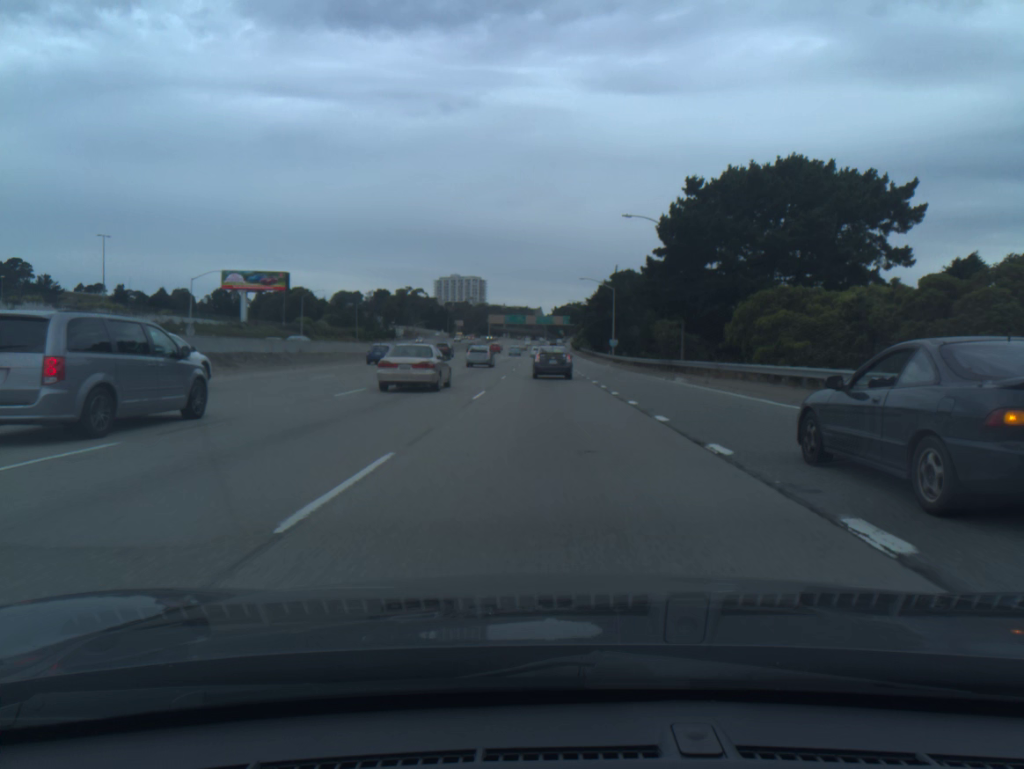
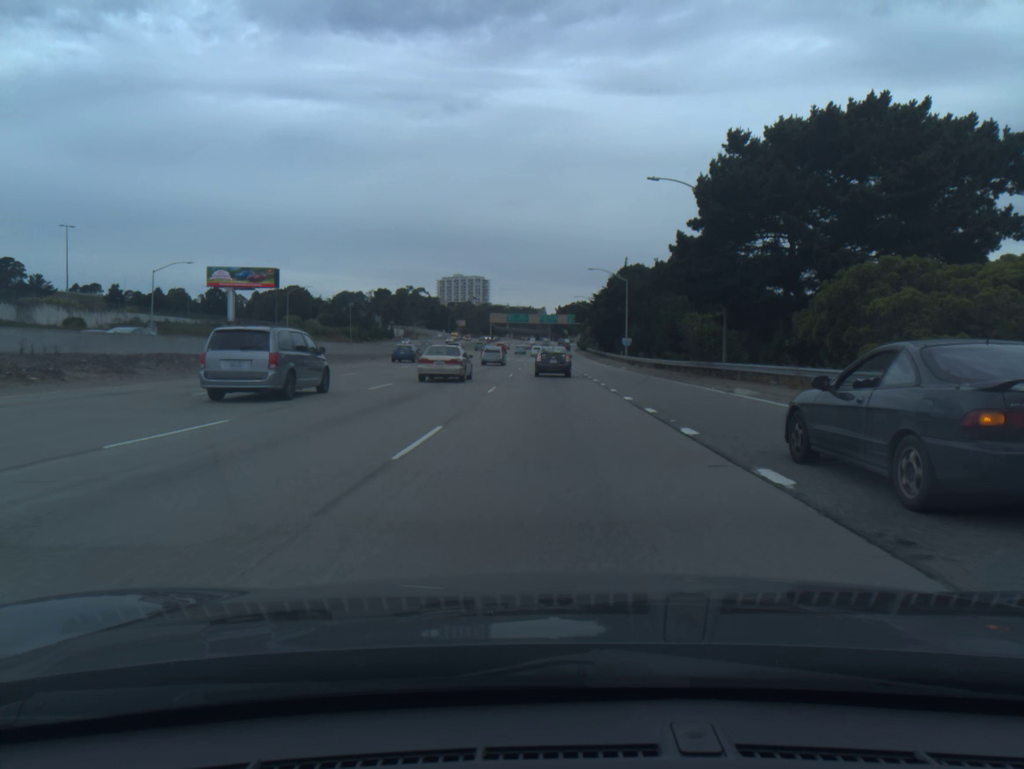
(0.0, +11.3) m; 0°
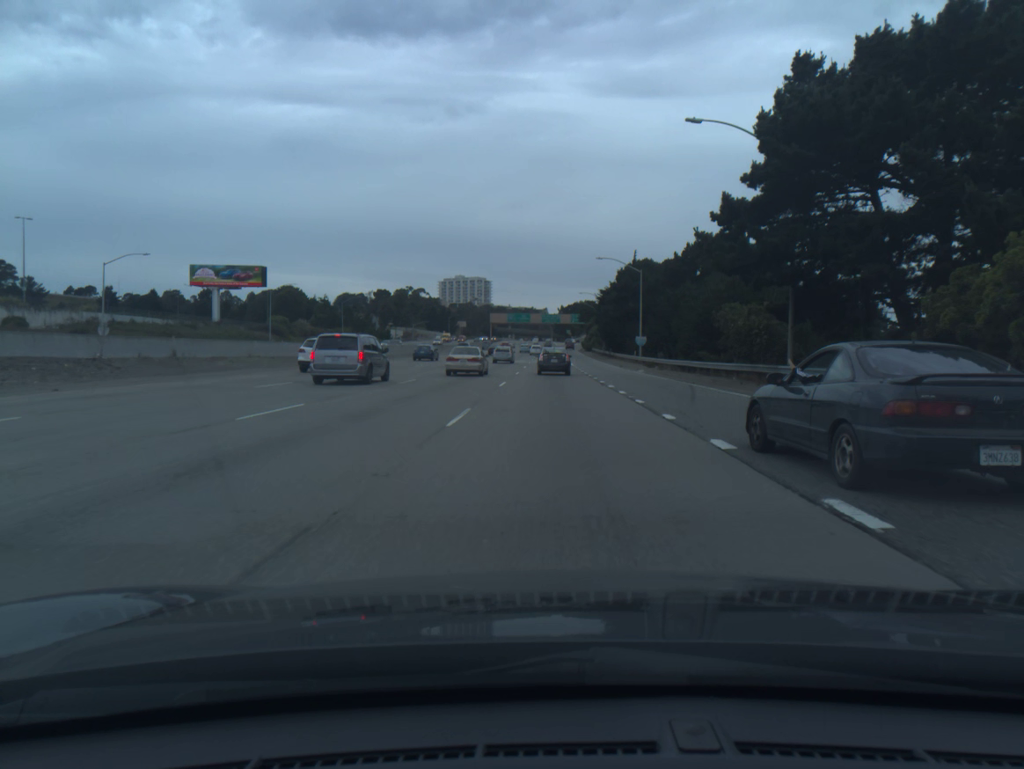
(0.0, +10.7) m; 0°
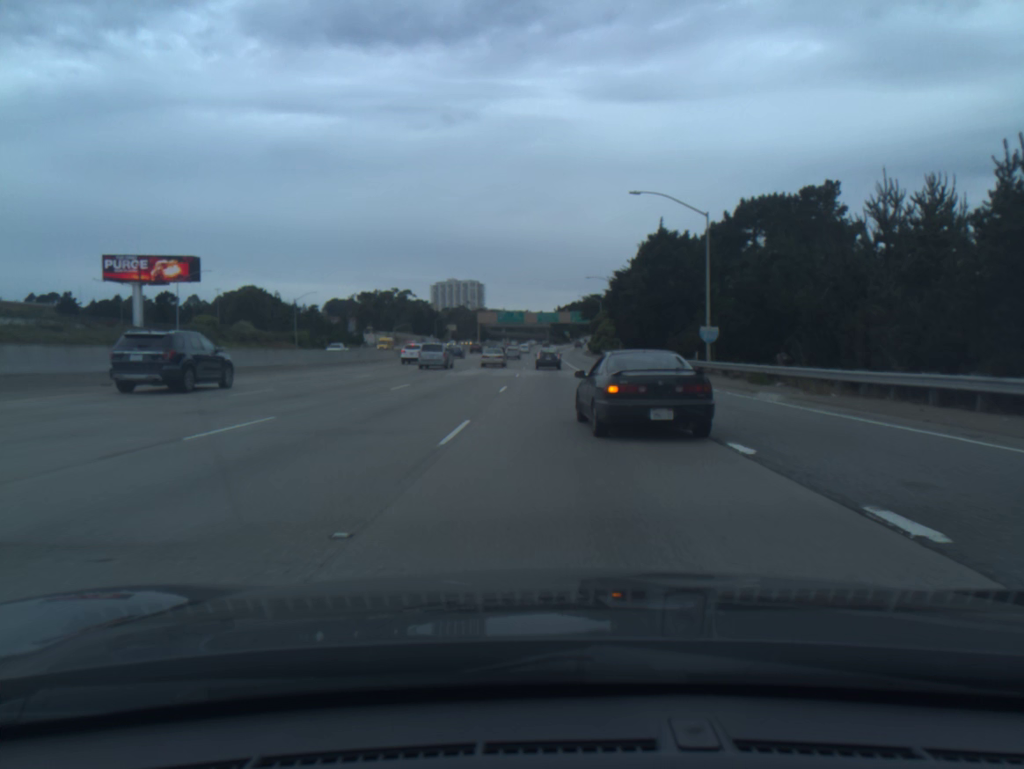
(-0.1, +31.5) m; 0°
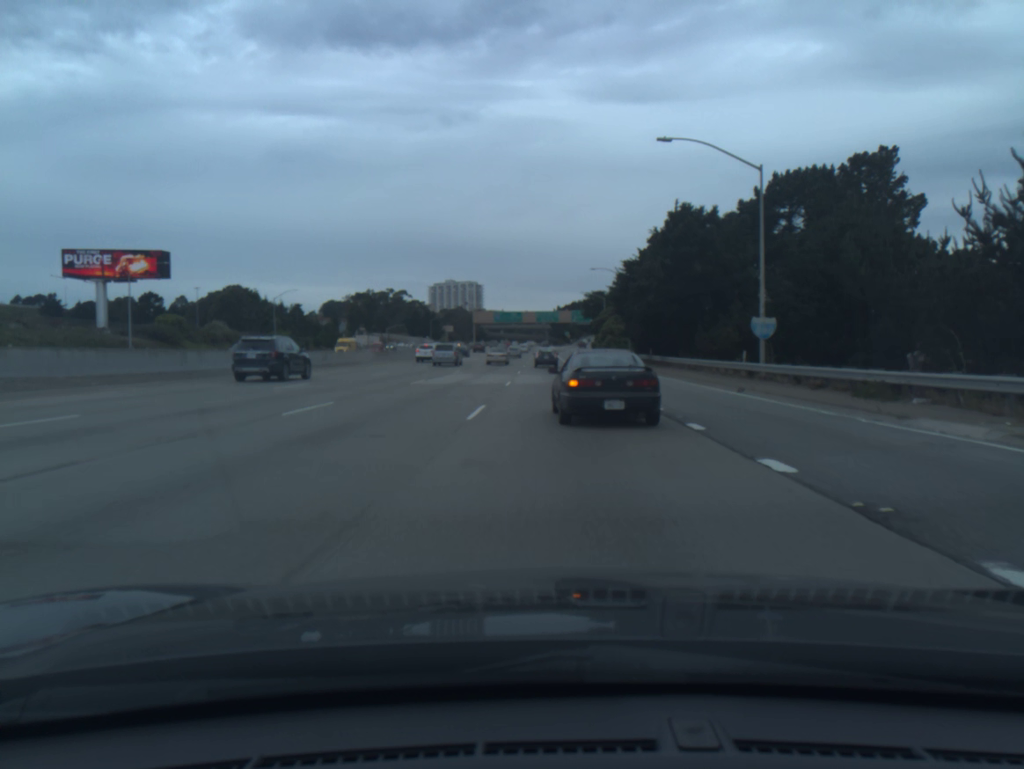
(0.0, +10.7) m; 0°
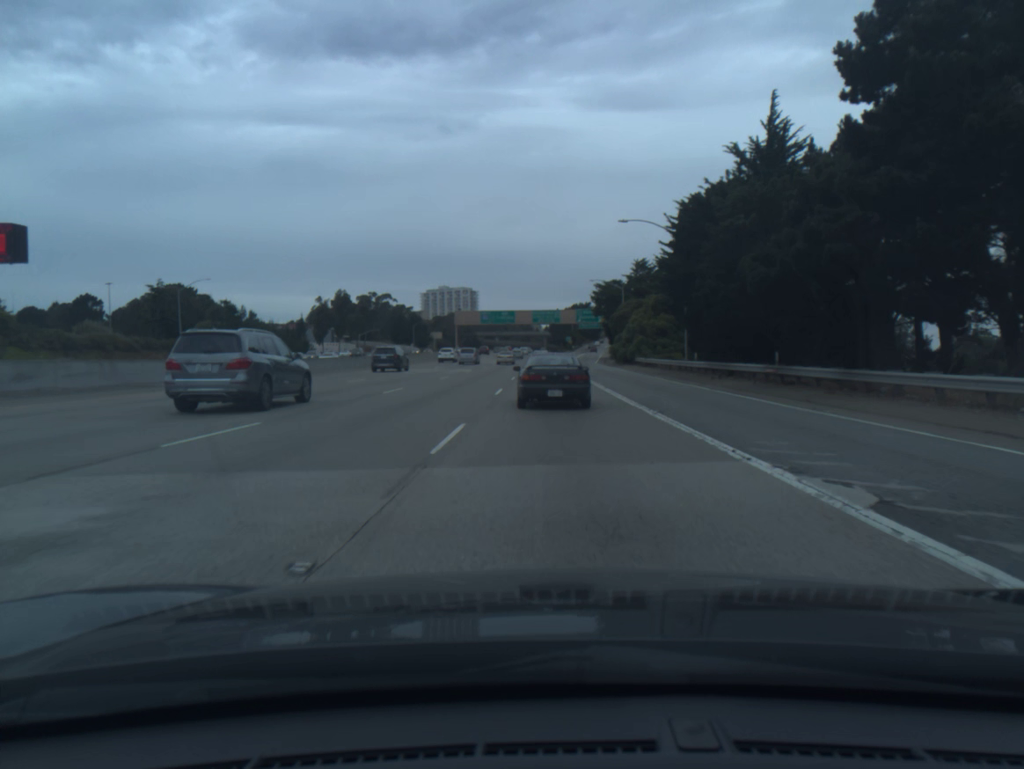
(0.0, +33.7) m; 0°
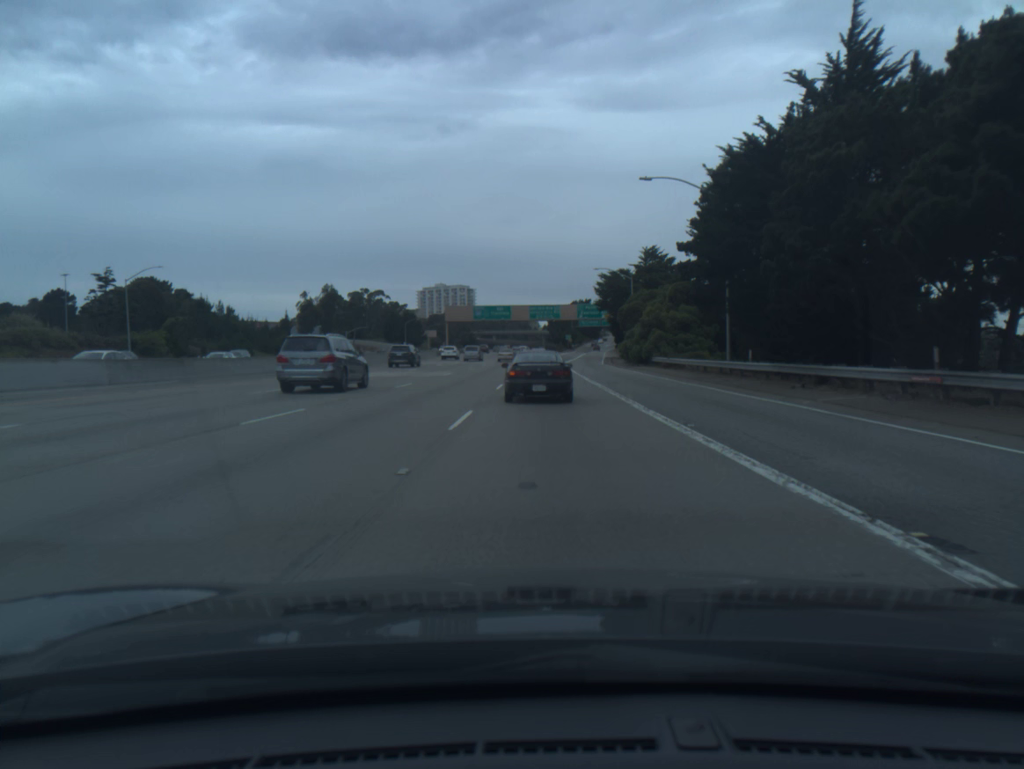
(0.0, +11.8) m; 0°
